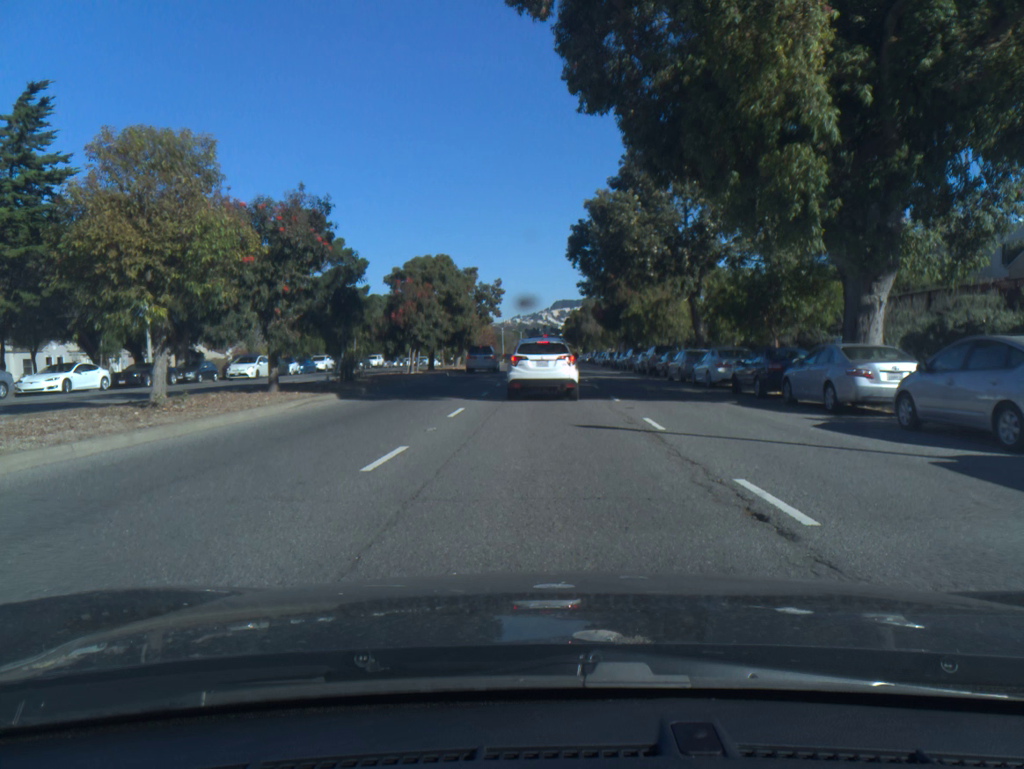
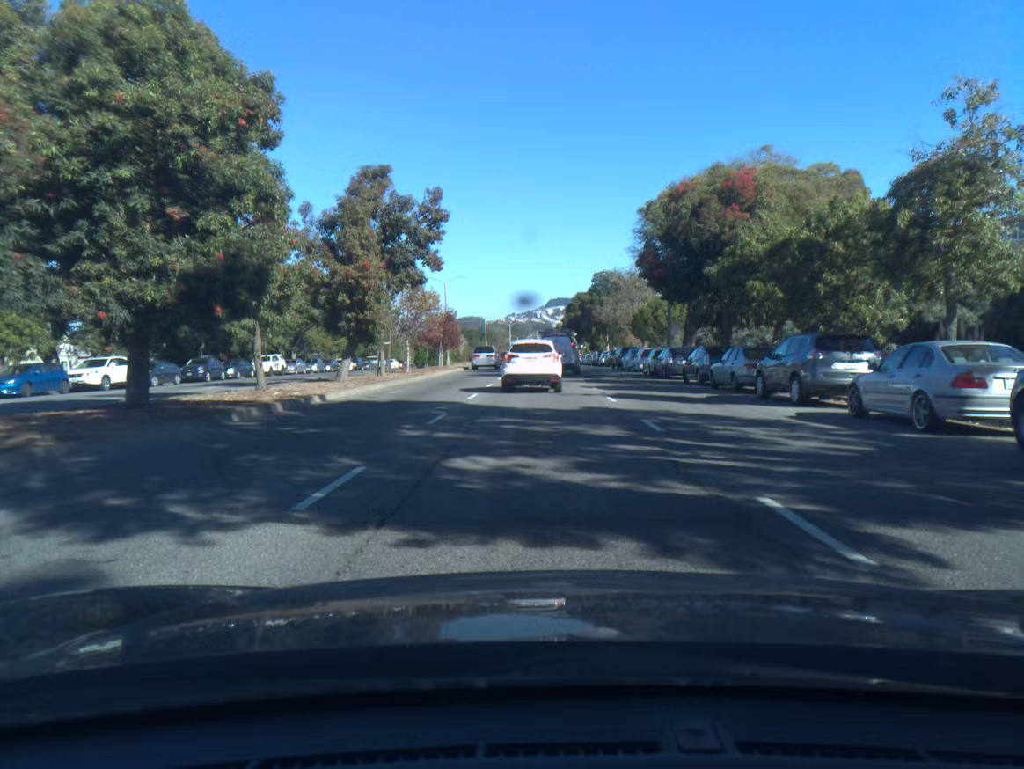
(+0.1, +38.3) m; 0°
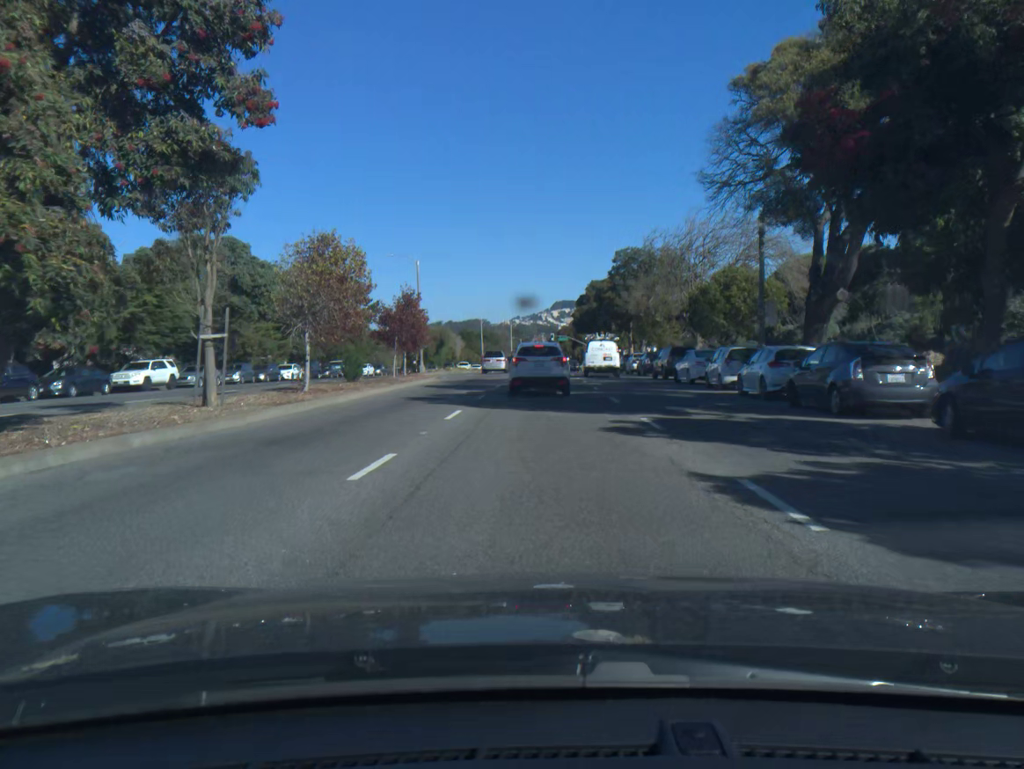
(0.0, +20.3) m; 0°
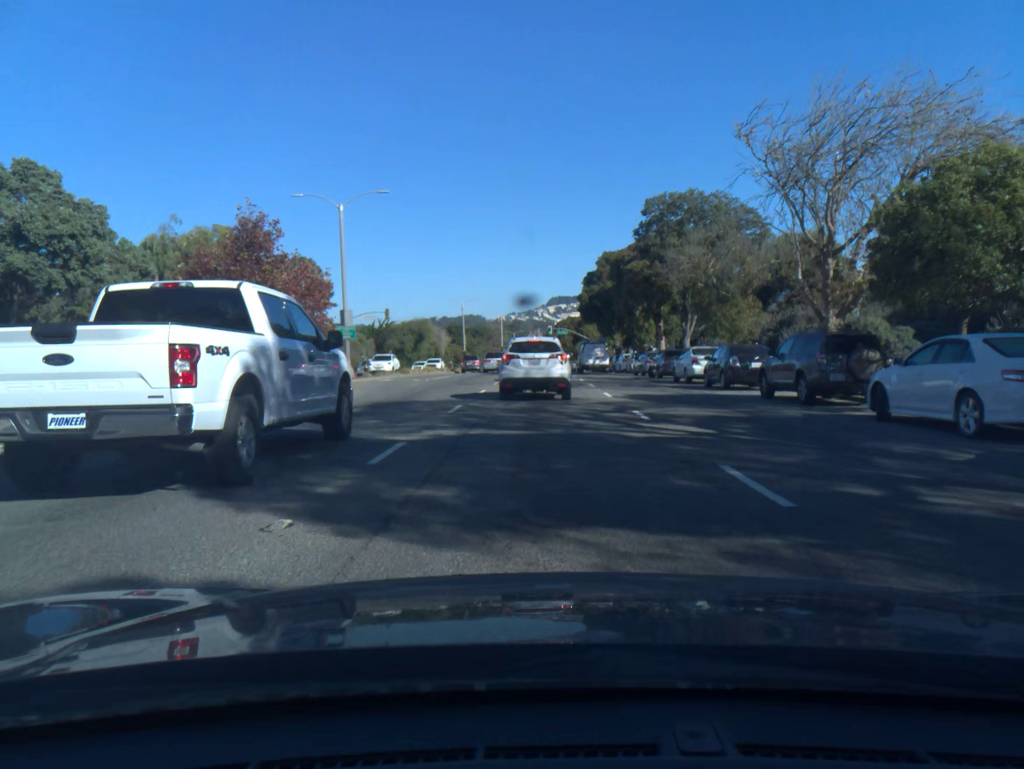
(+0.1, +21.4) m; 0°
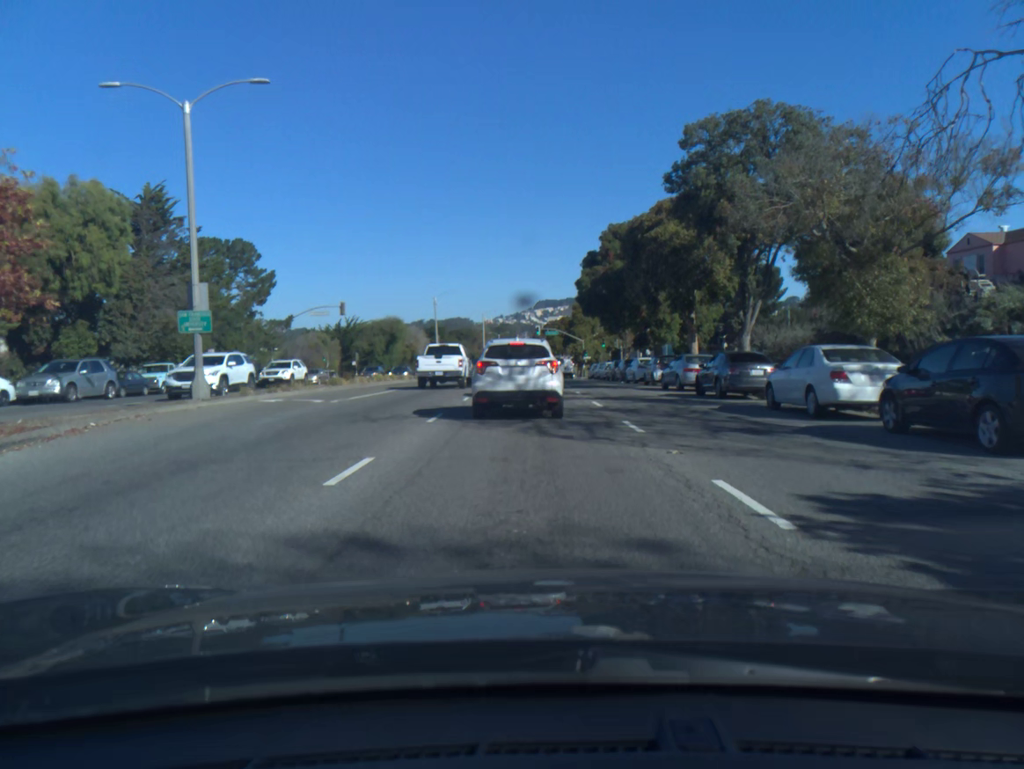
(0.0, +15.8) m; +2°
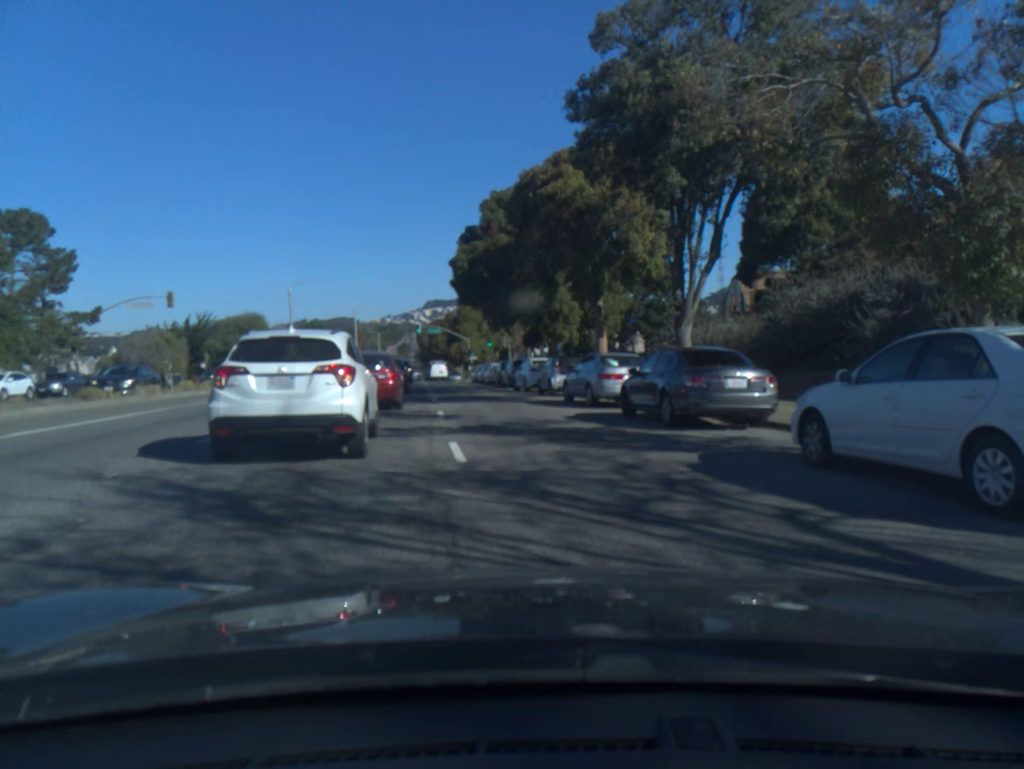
(+0.9, +10.2) m; +7°
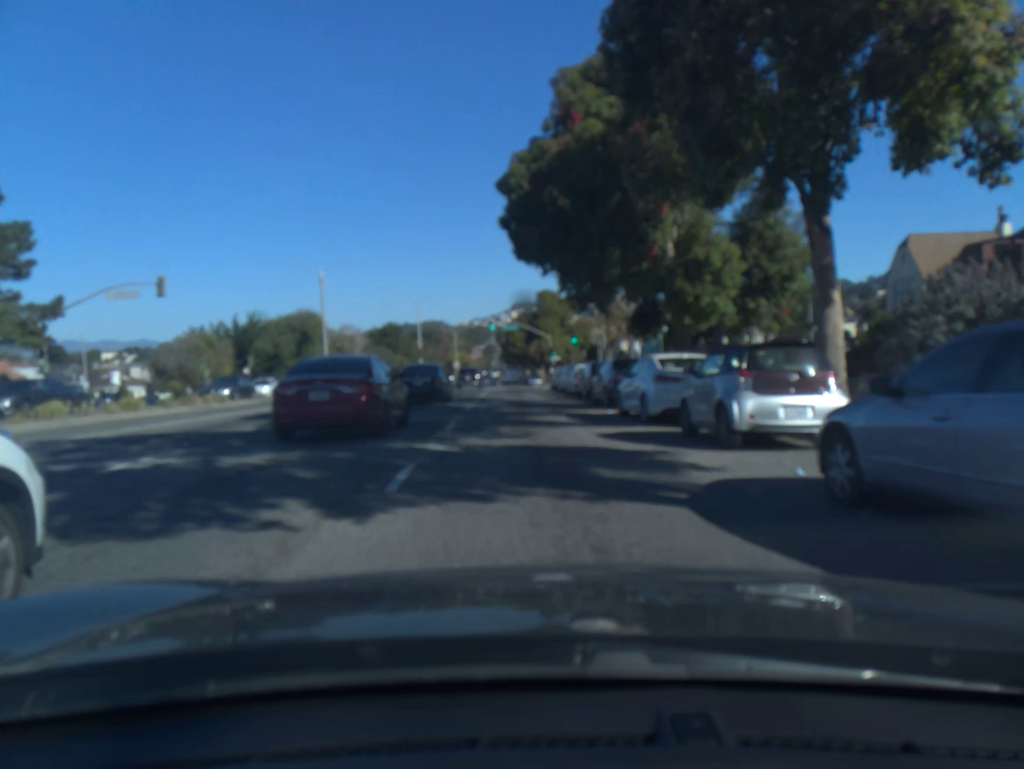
(-1.0, +16.4) m; -7°
